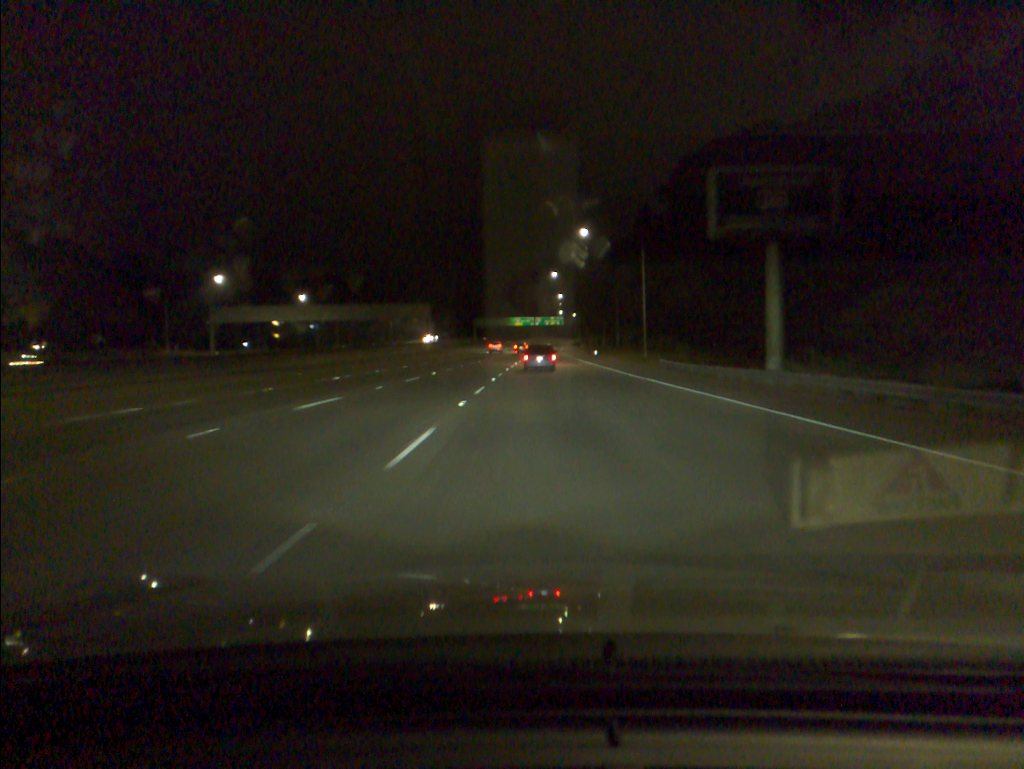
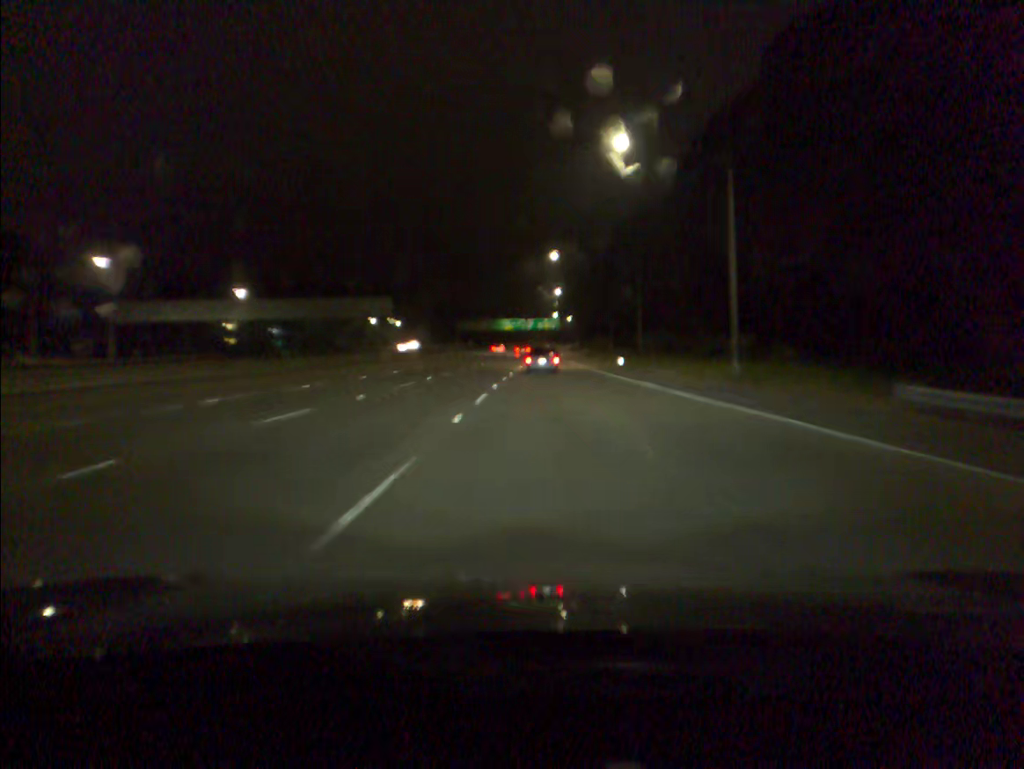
(+0.2, +32.9) m; +1°
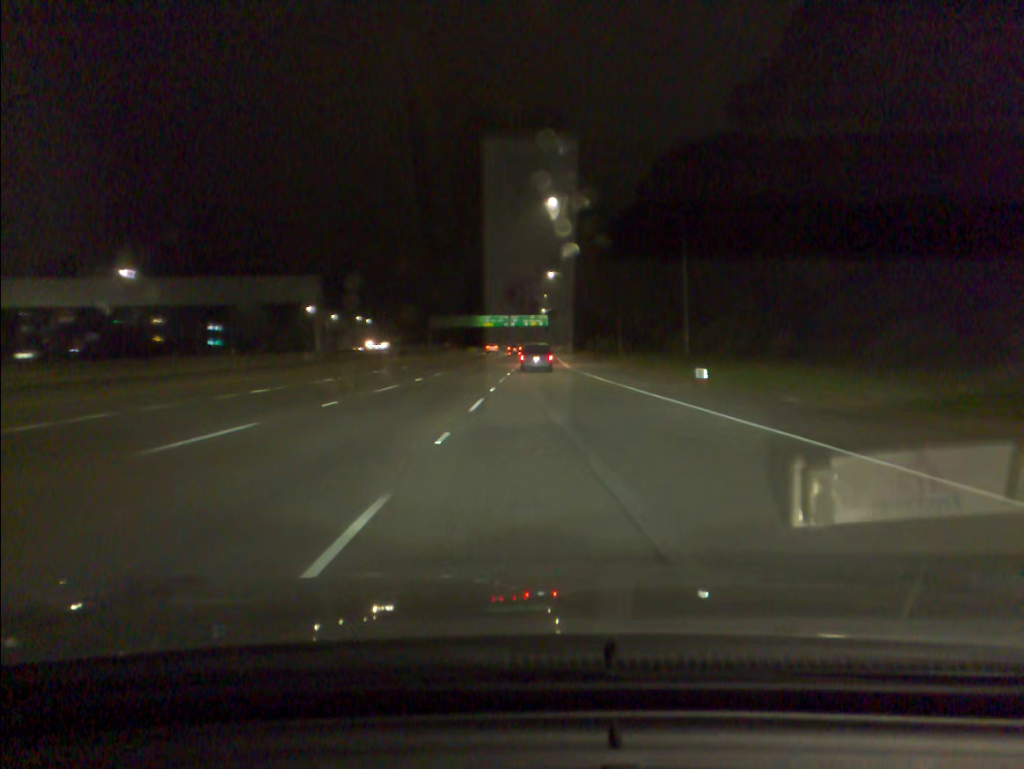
(+0.3, +32.7) m; +1°
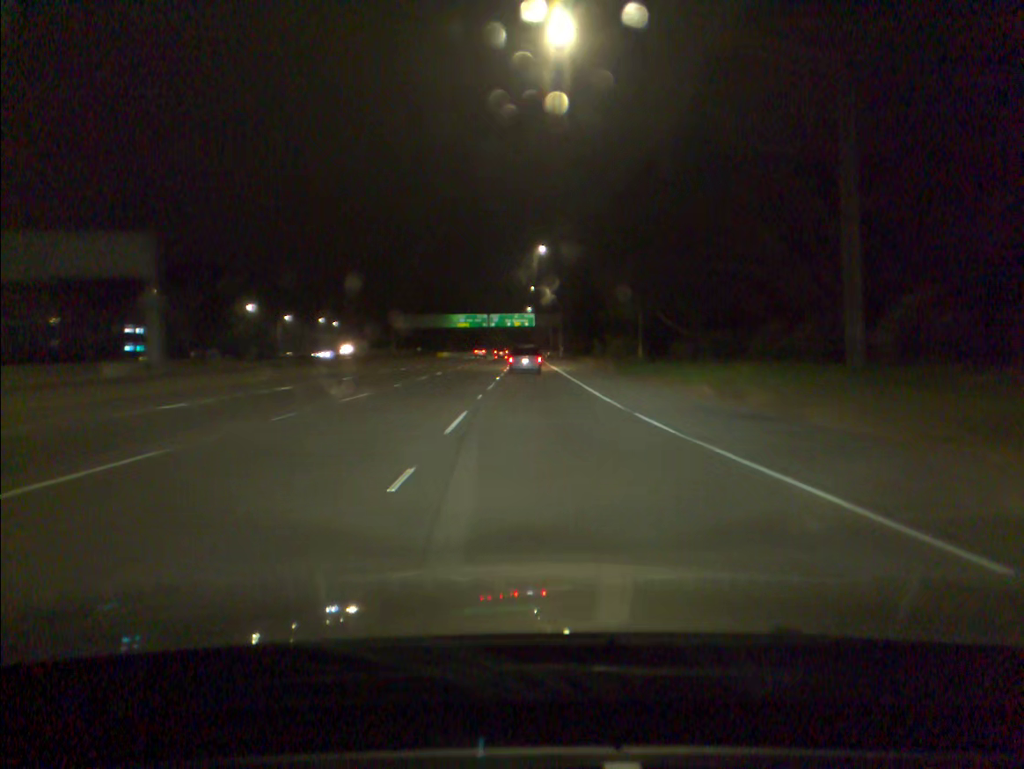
(+0.4, +32.6) m; +1°
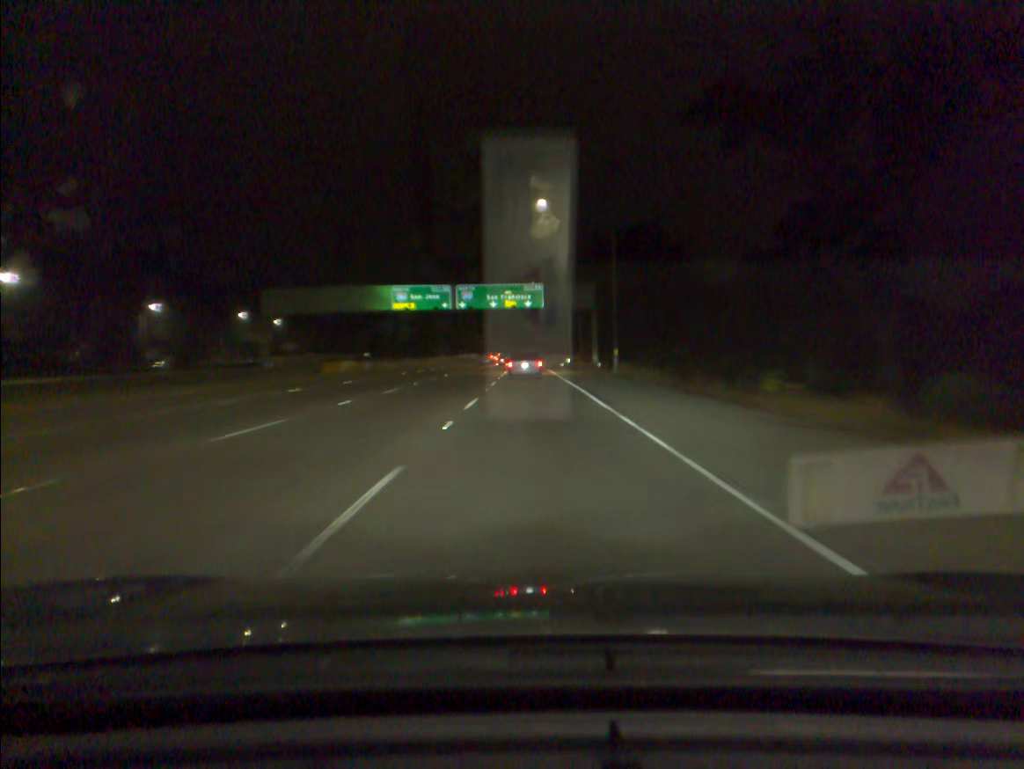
(+0.3, +80.2) m; 0°
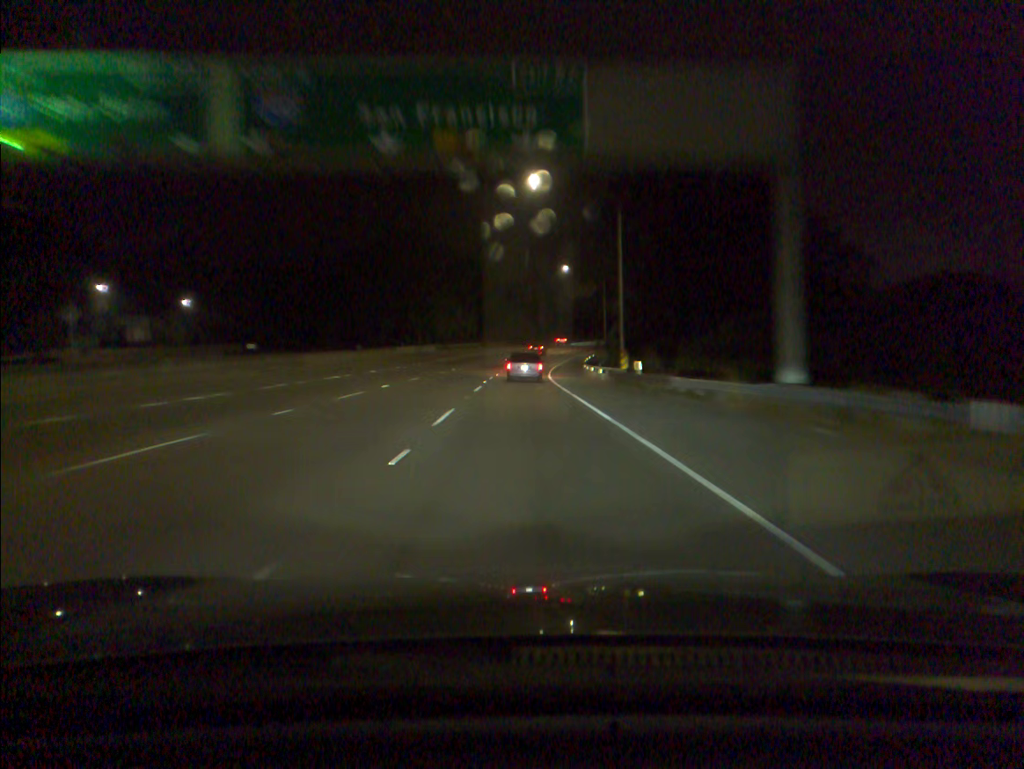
(+0.2, +63.1) m; +1°
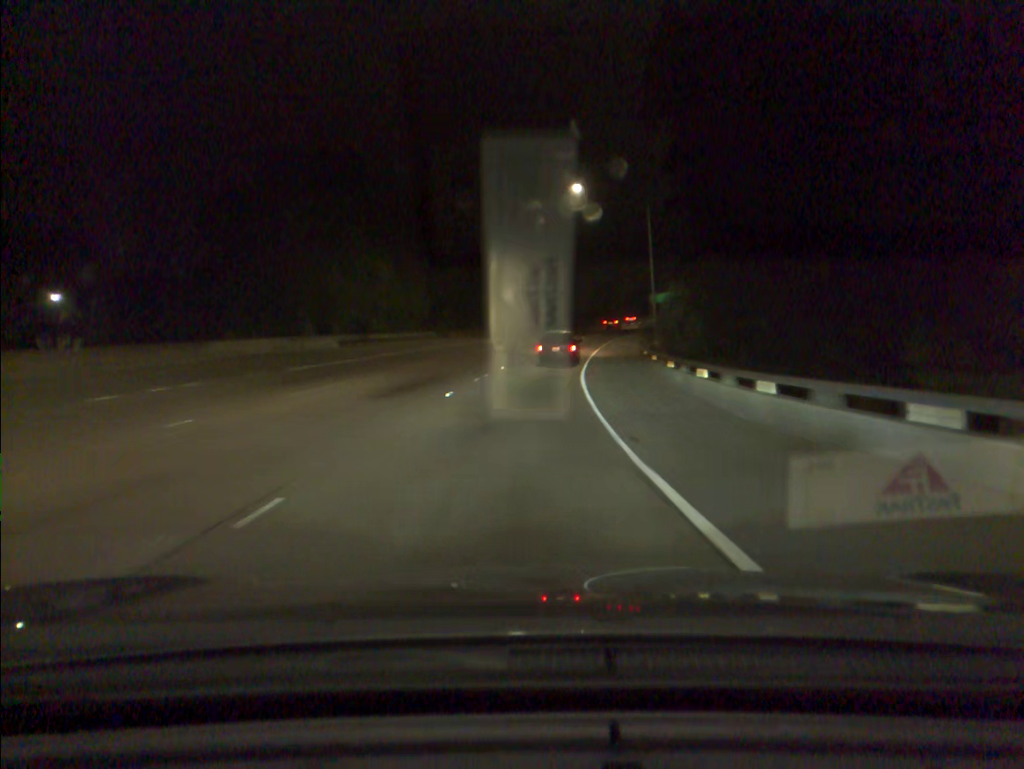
(+0.4, +47.0) m; +1°
